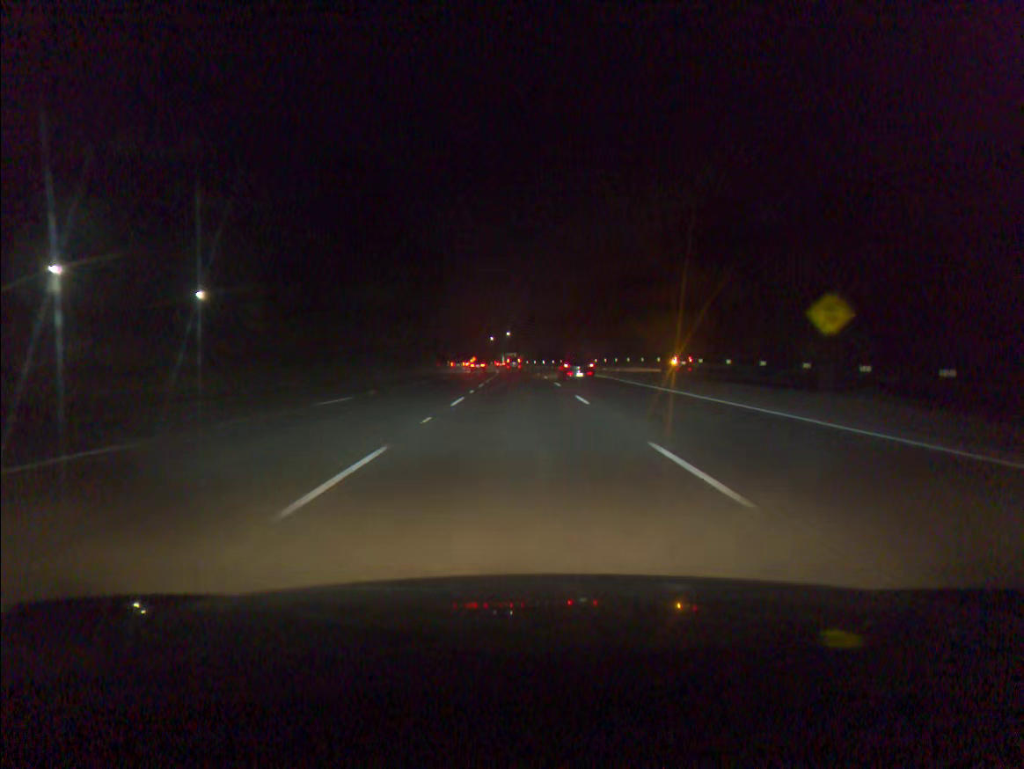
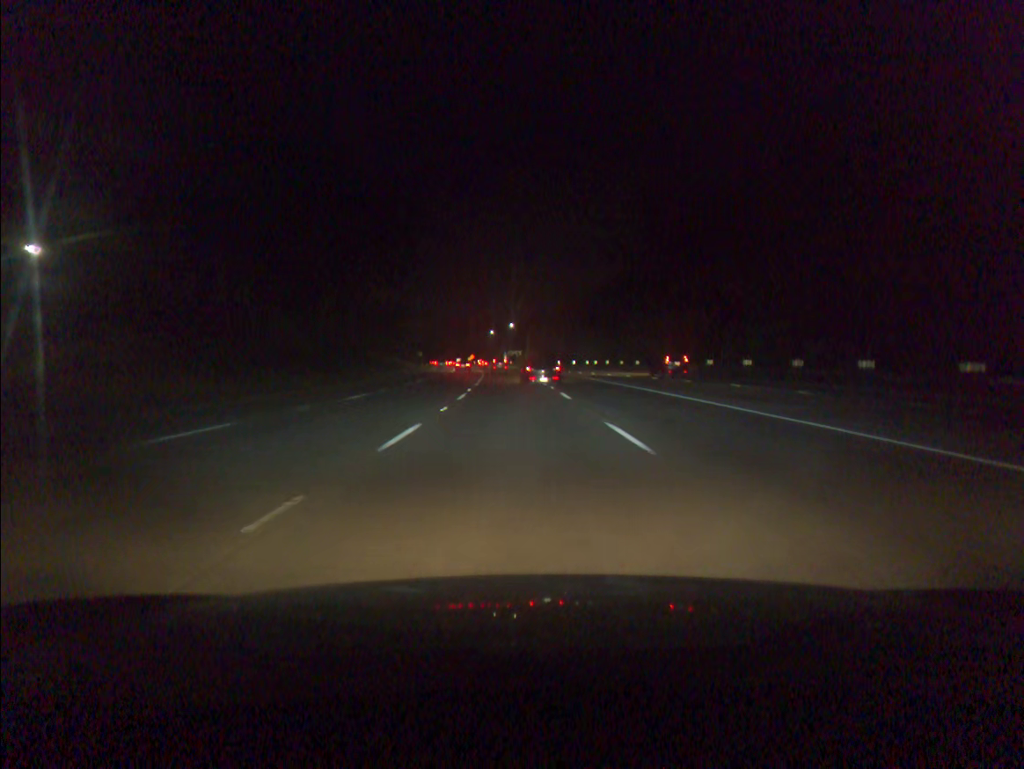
(0.0, +53.9) m; 0°
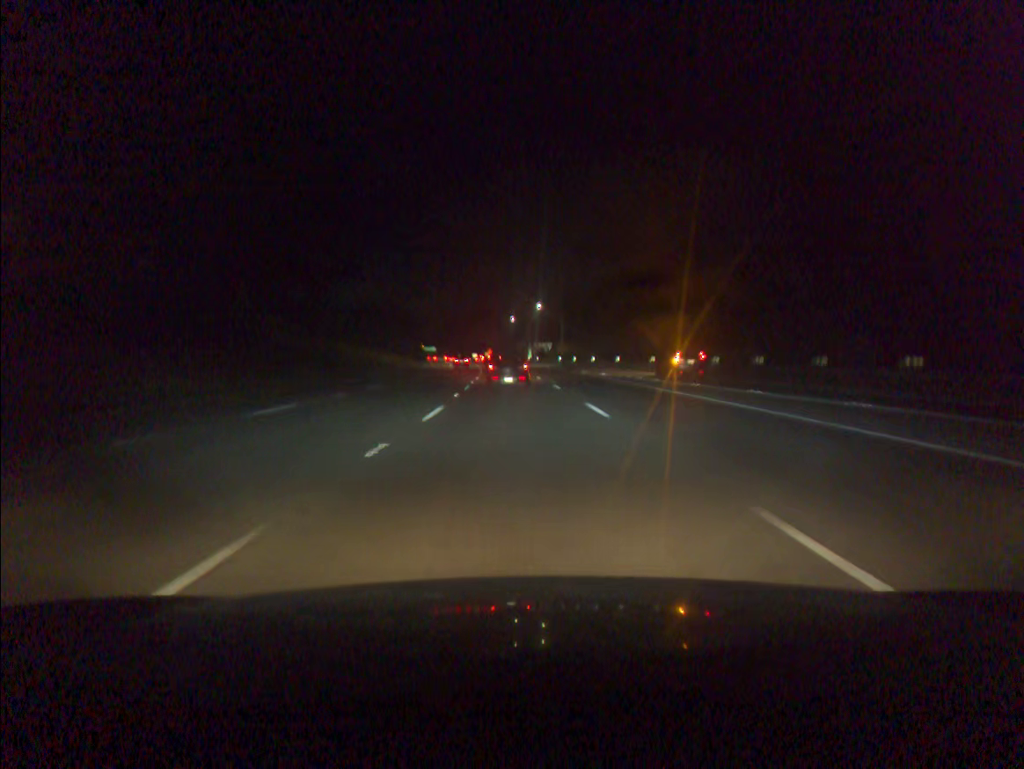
(-0.8, +54.0) m; -2°
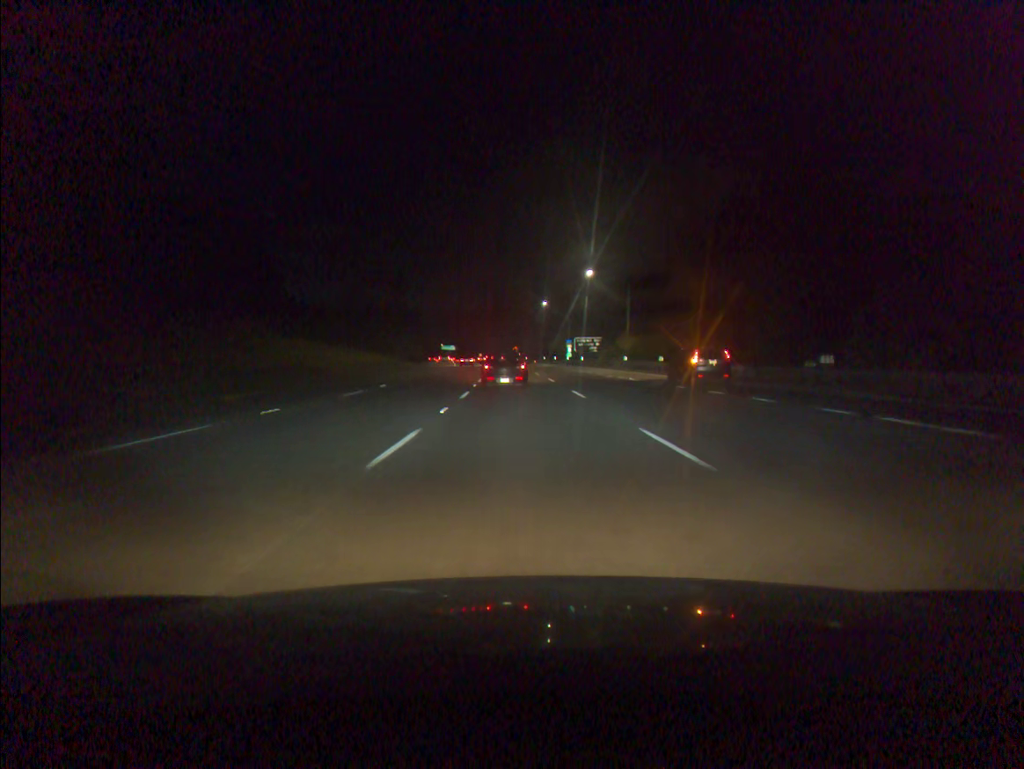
(-0.9, +50.9) m; -2°
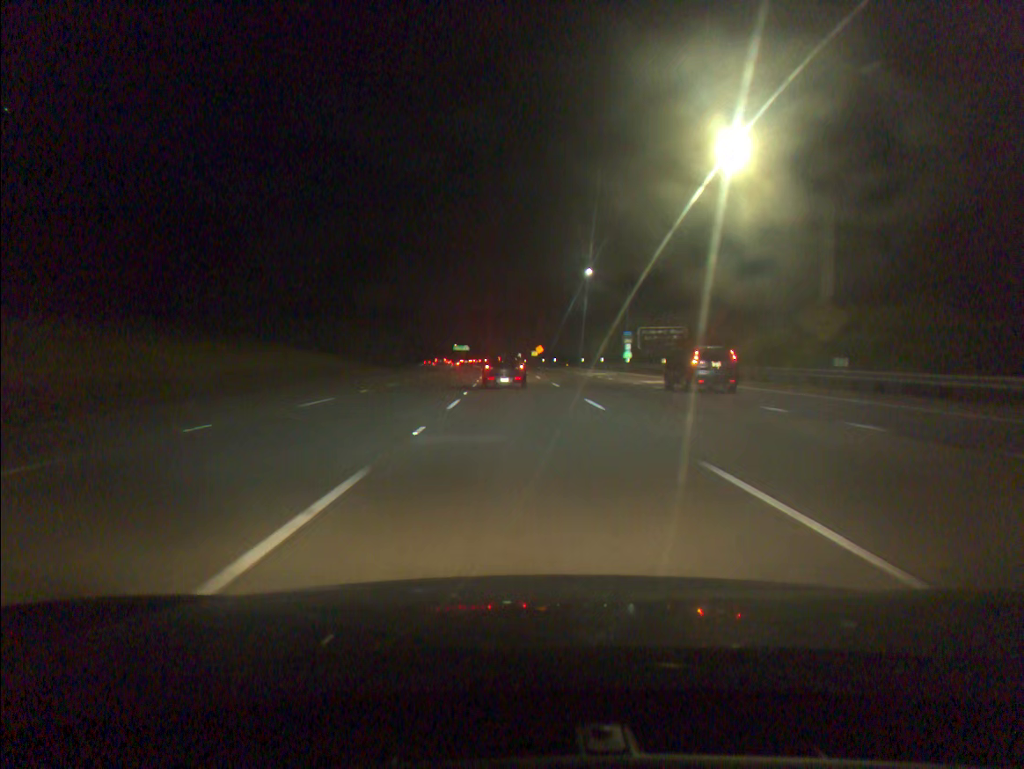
(-0.7, +48.5) m; -2°
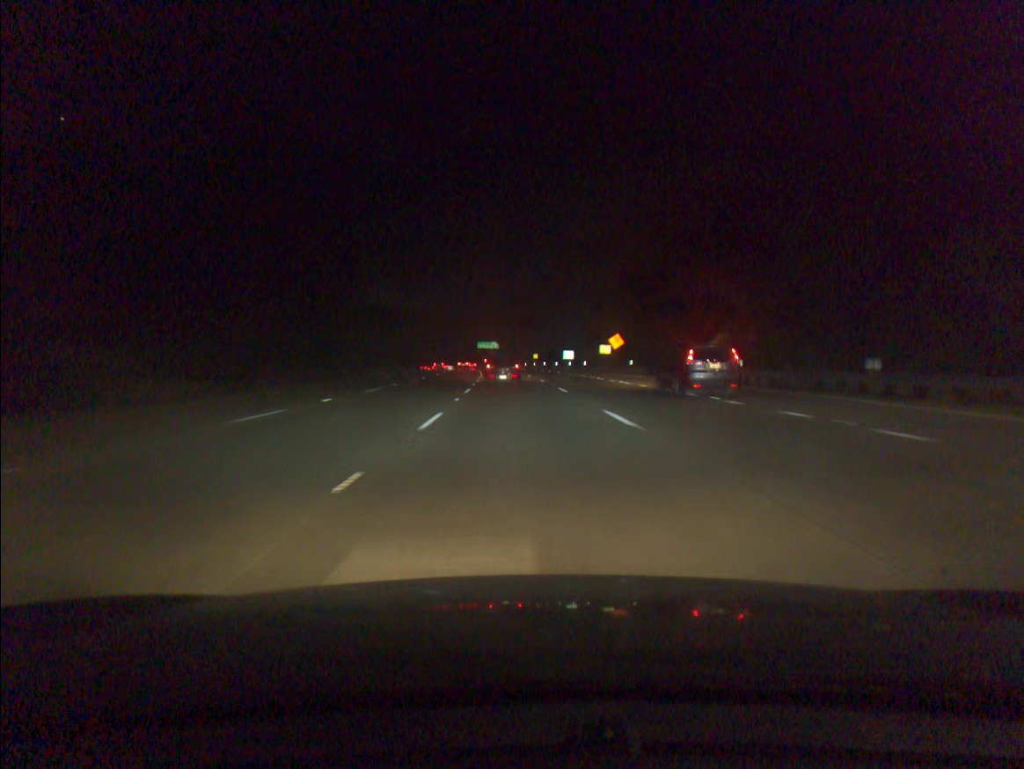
(-1.9, +78.4) m; -3°
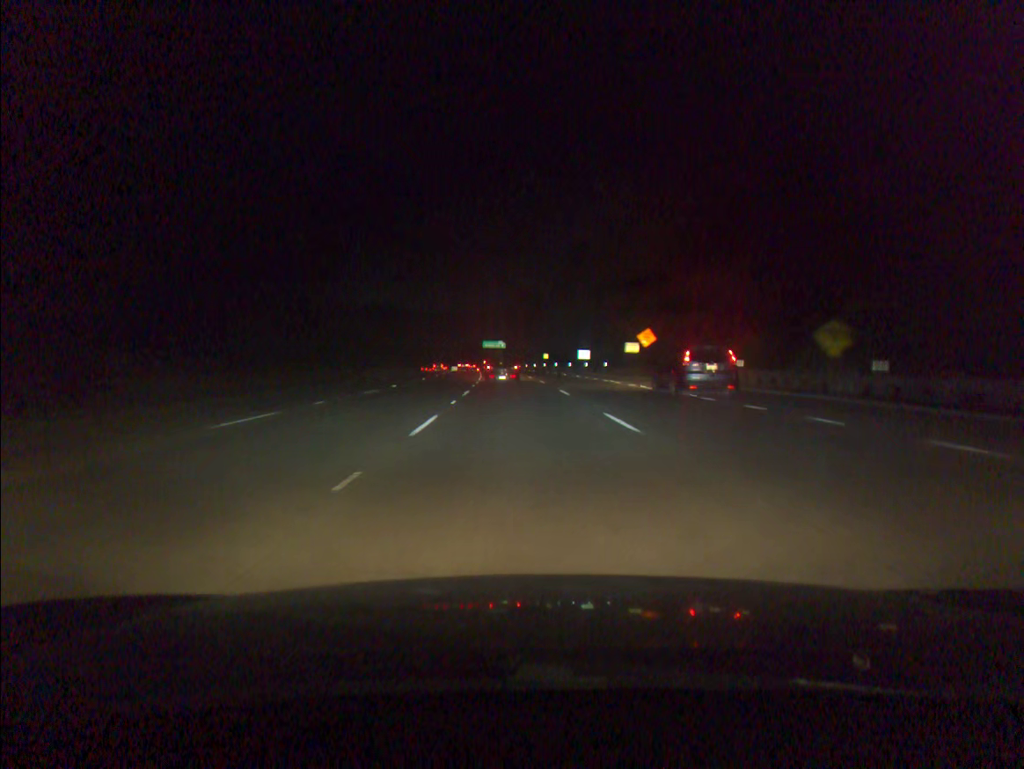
(-0.1, +15.4) m; -1°
